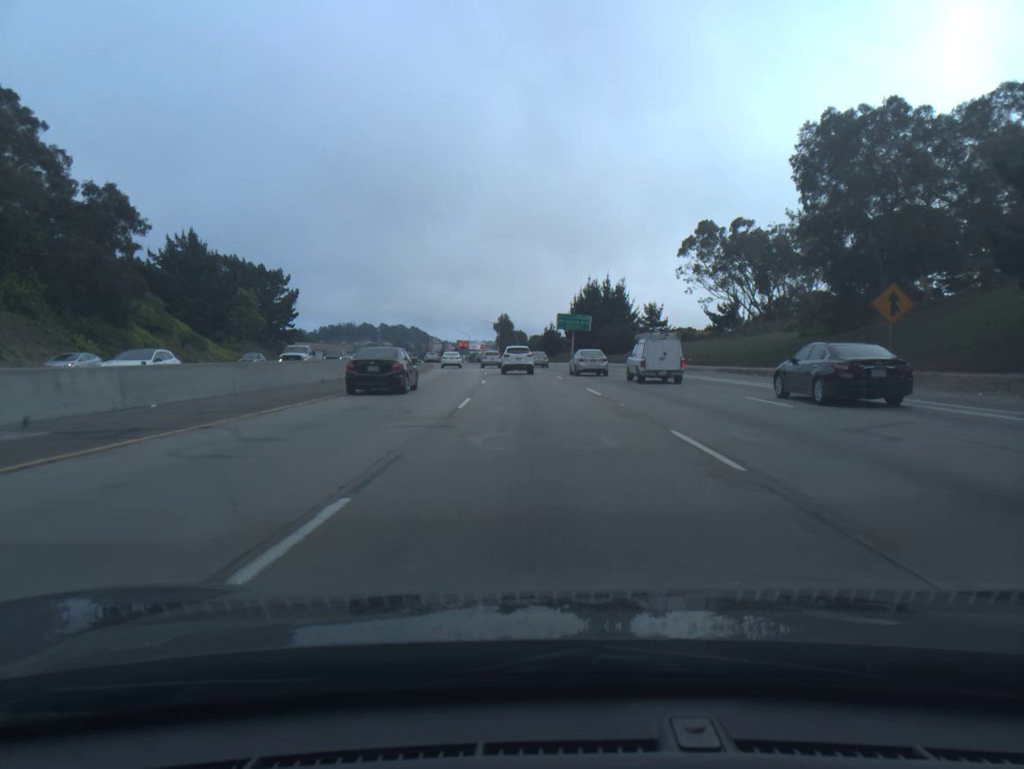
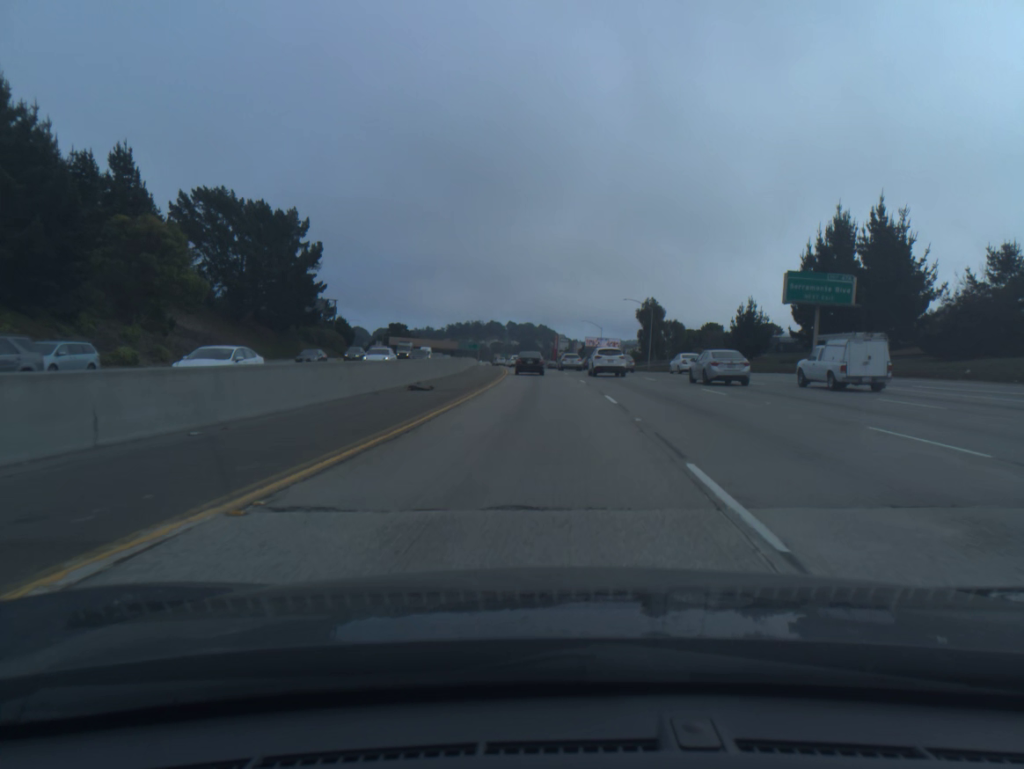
(-6.5, +70.7) m; -9°
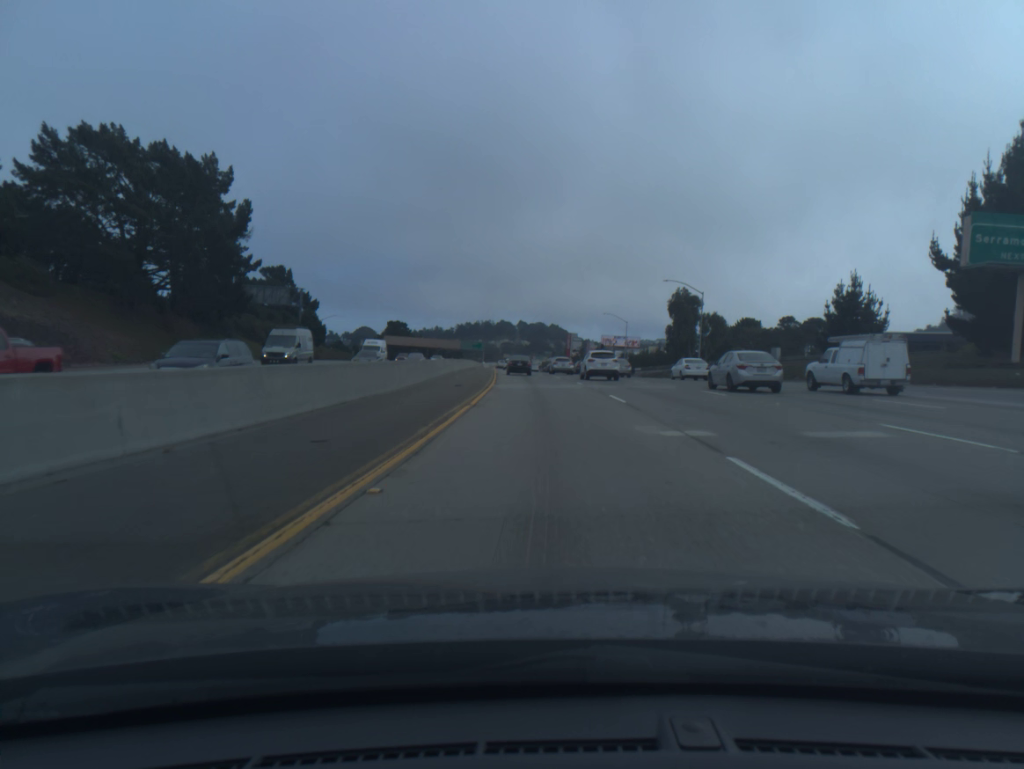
(-0.1, +28.5) m; -1°
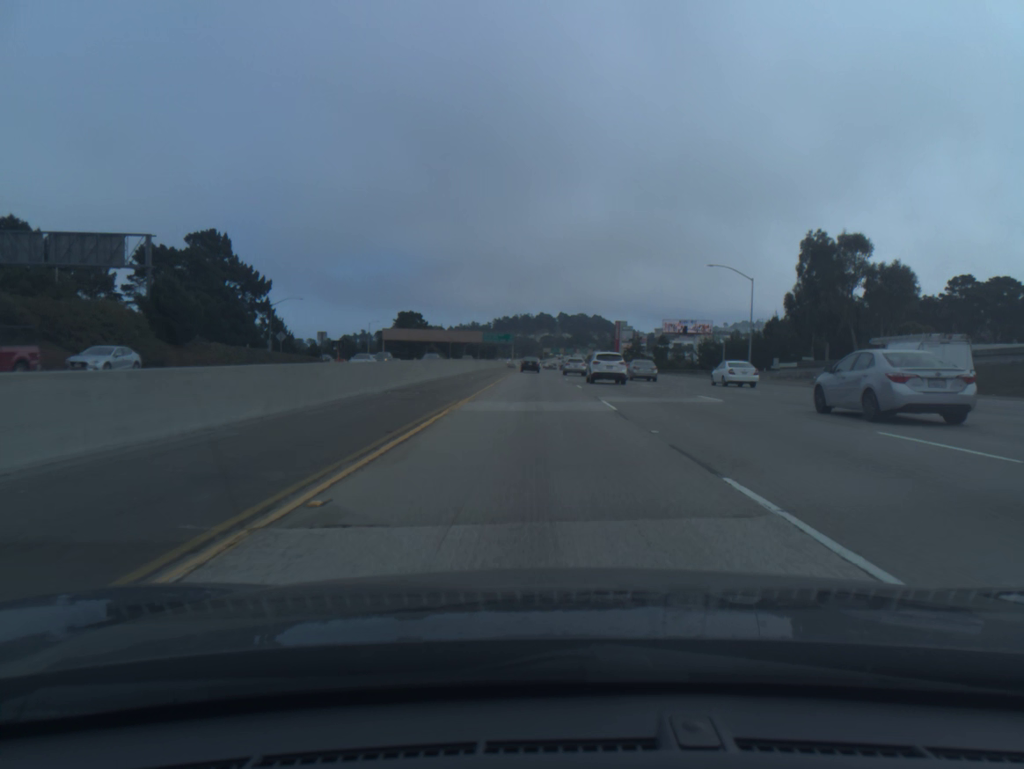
(-1.3, +58.9) m; -3°
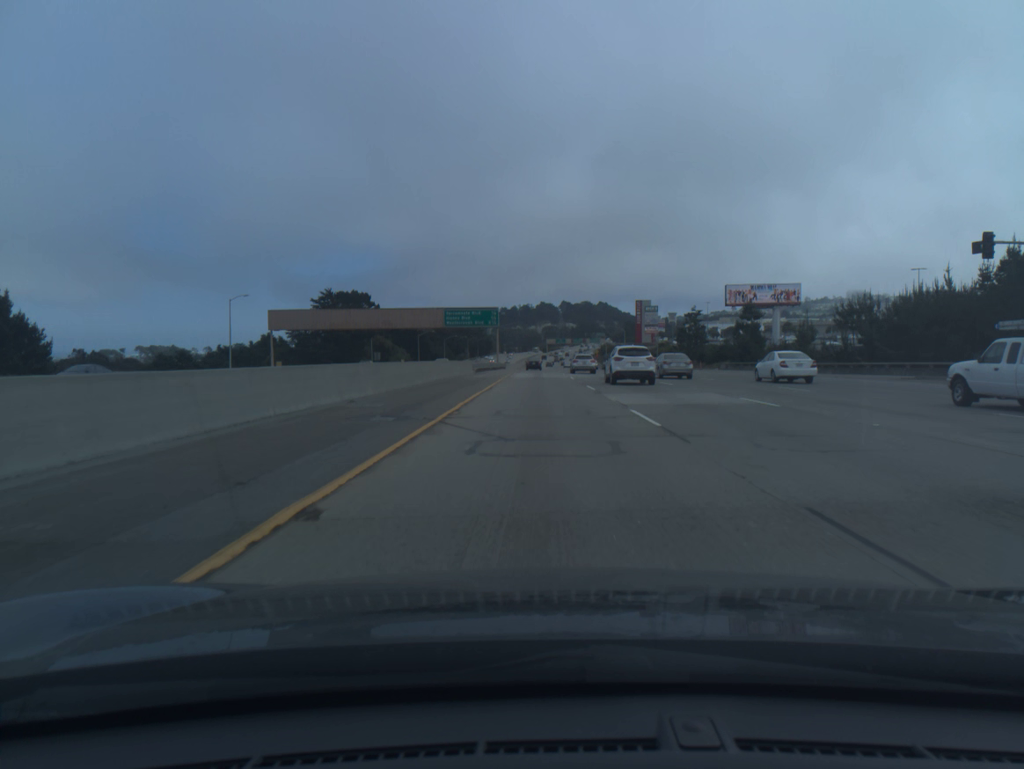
(-0.8, +78.0) m; 0°
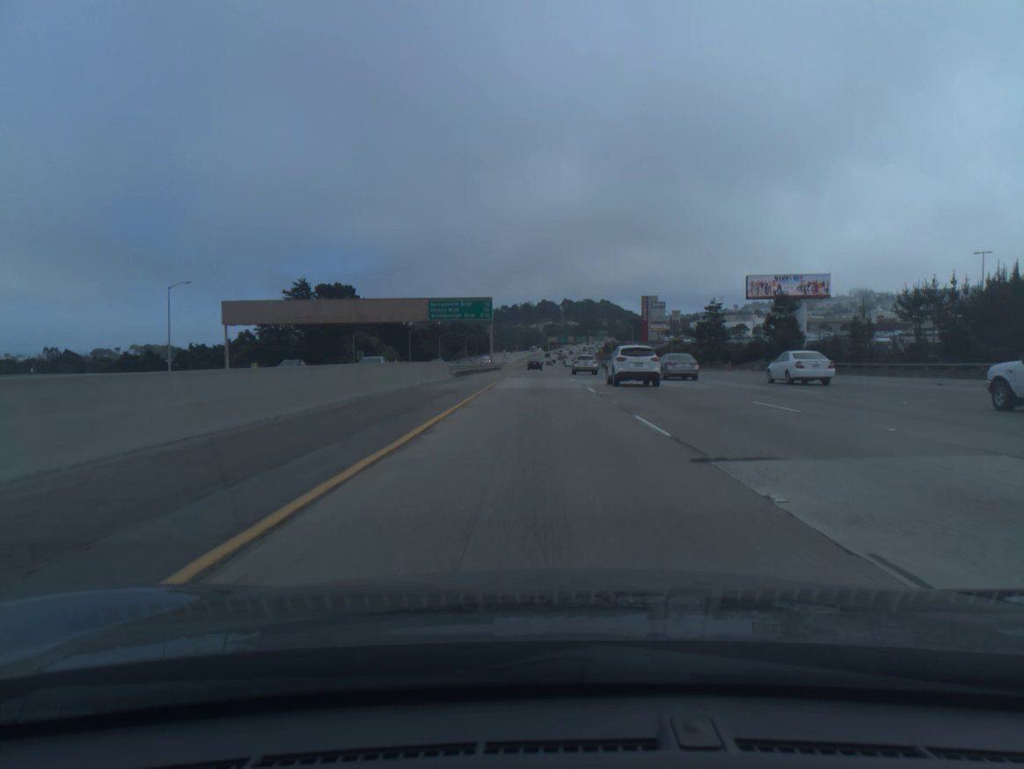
(0.0, +16.1) m; 0°
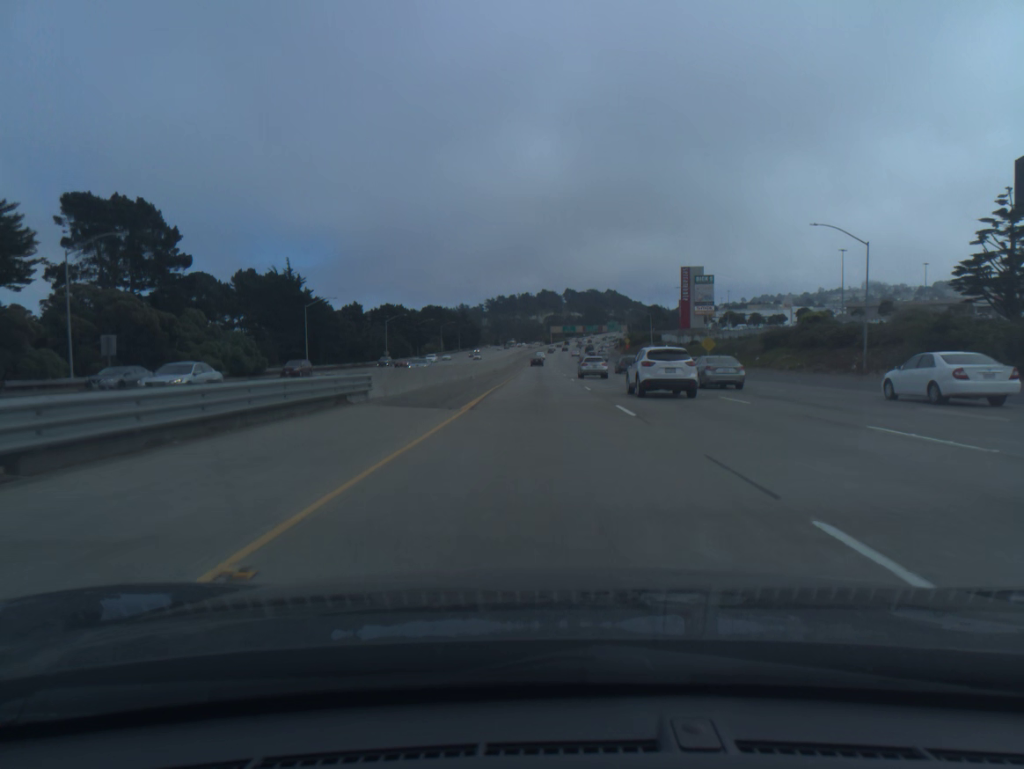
(-0.3, +83.0) m; 0°
